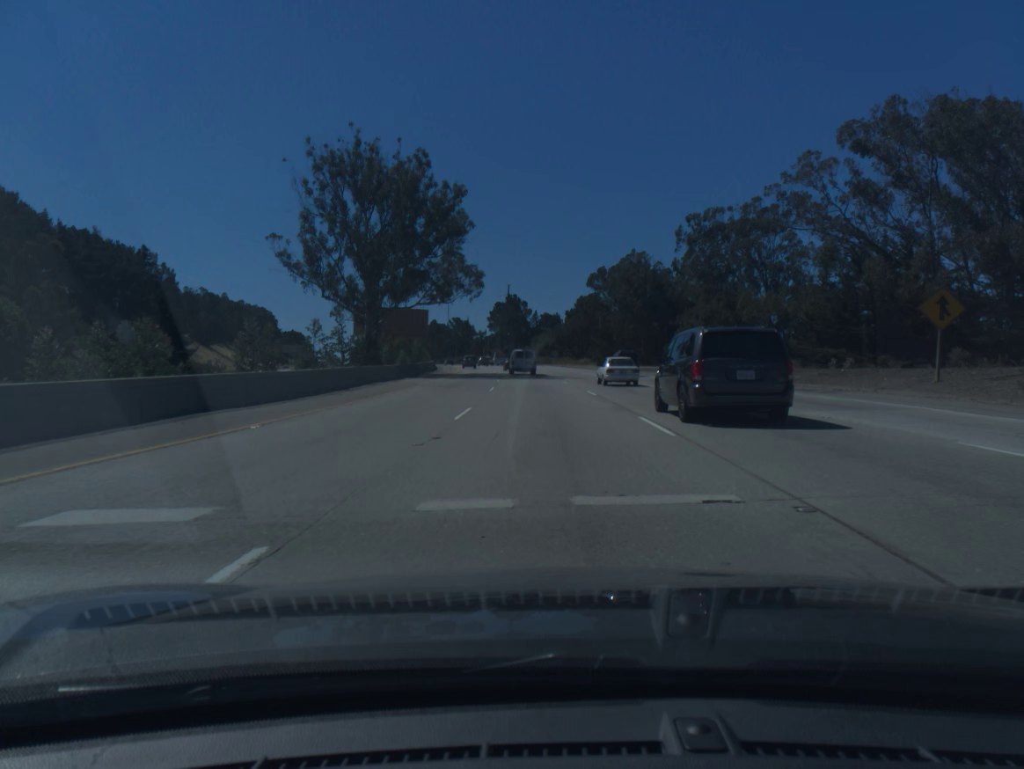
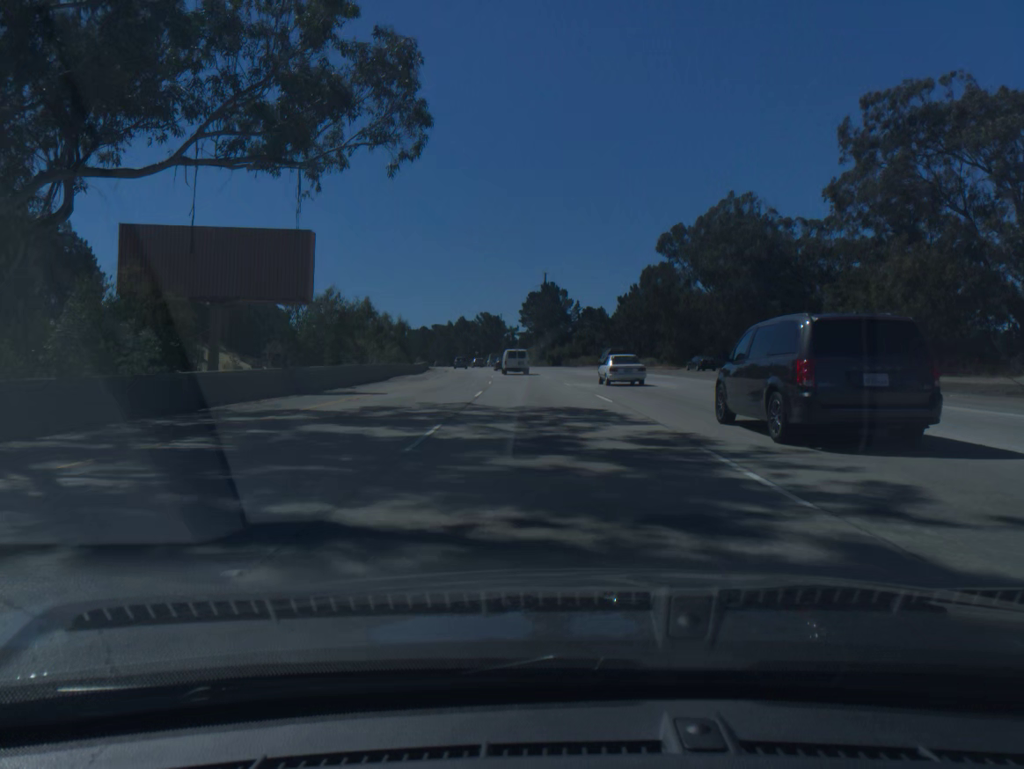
(-1.3, +49.7) m; -3°
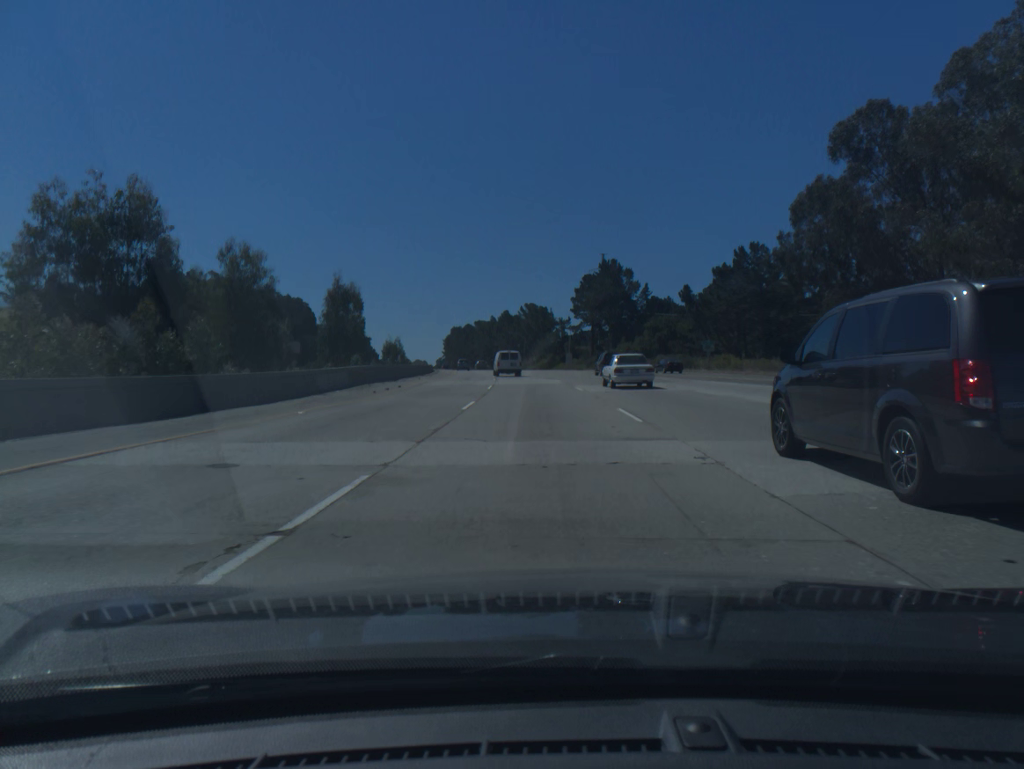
(-1.5, +49.6) m; -4°
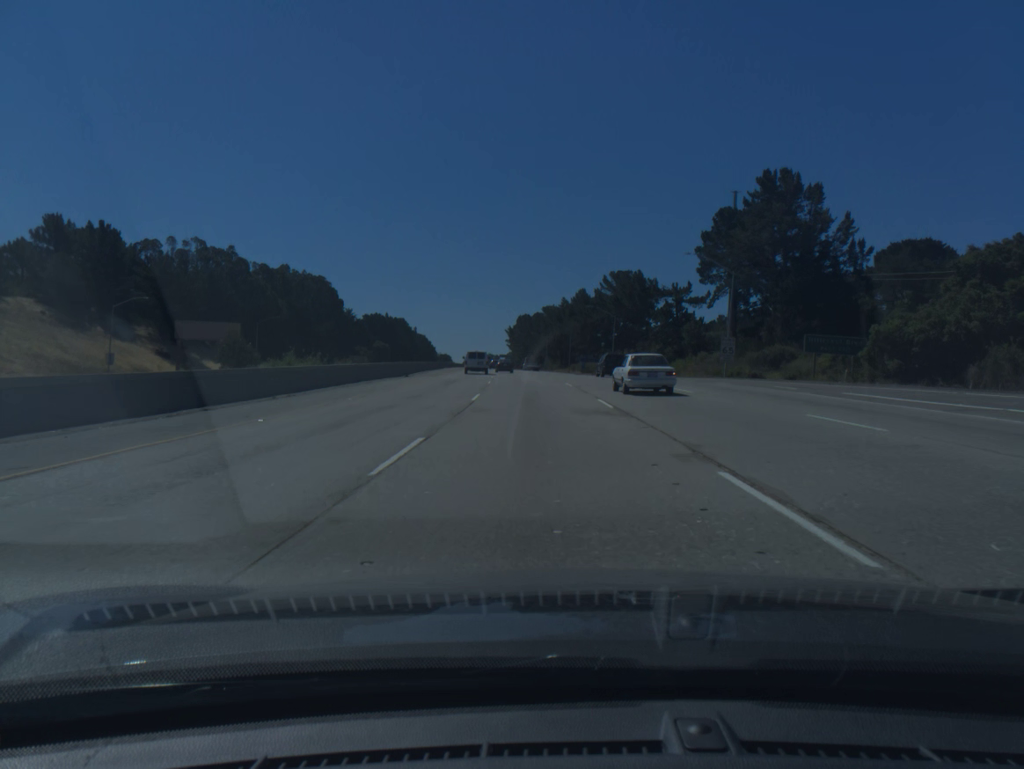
(-4.2, +82.9) m; -6°
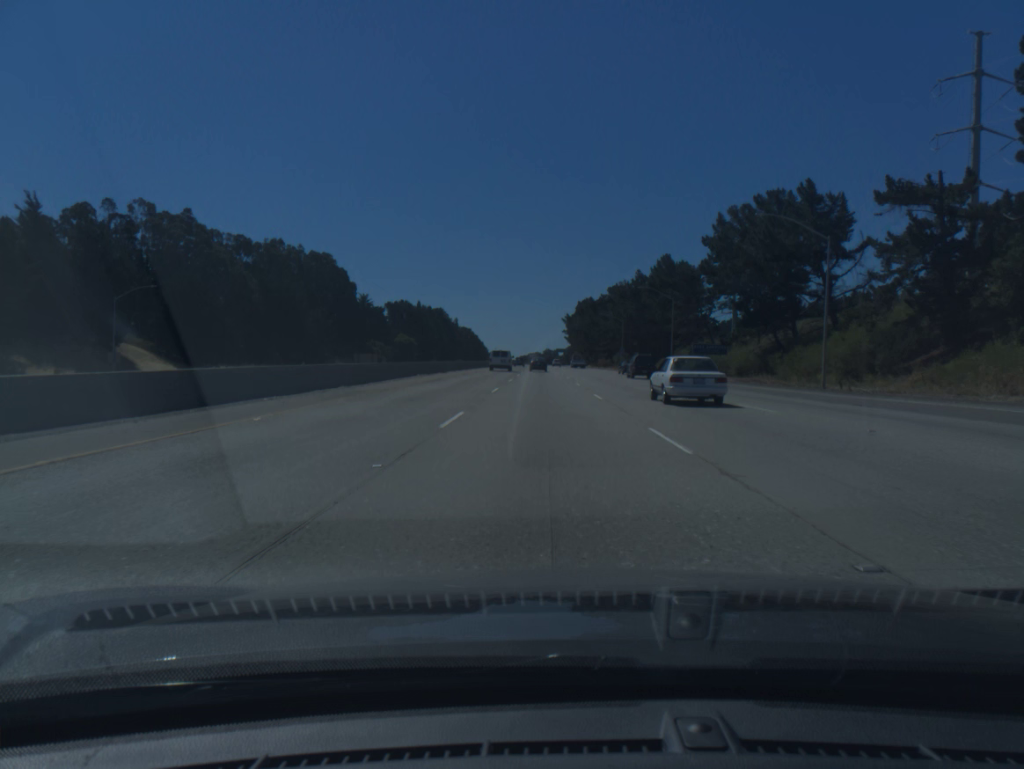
(-2.7, +67.4) m; -4°
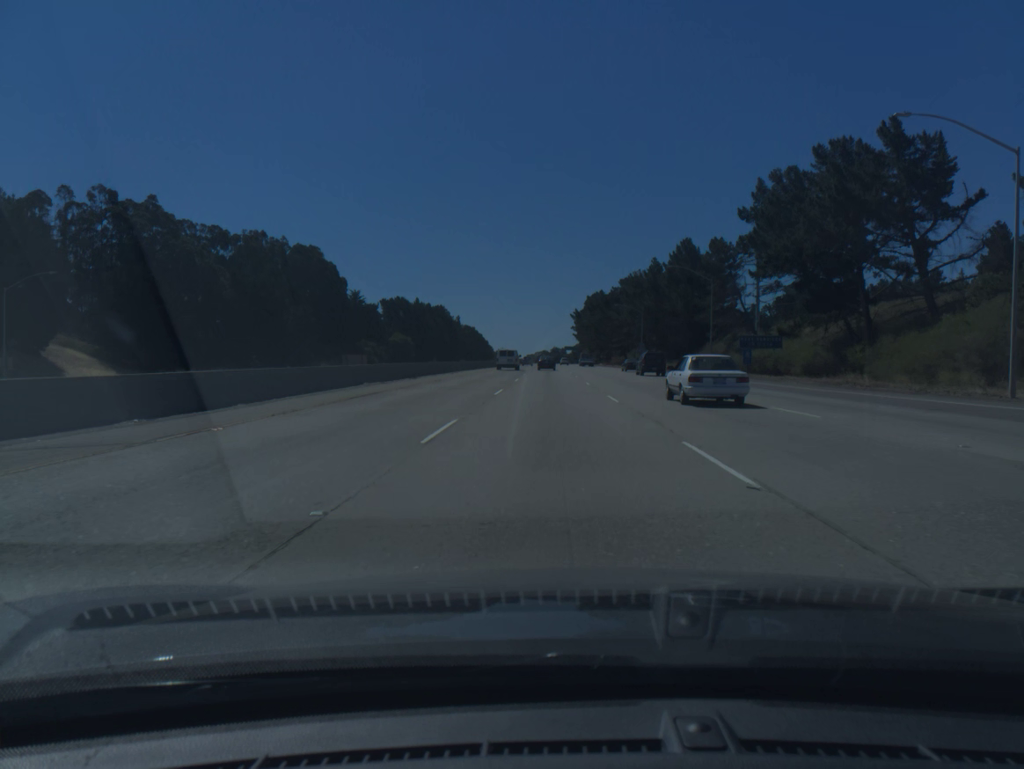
(-0.1, +17.1) m; -1°
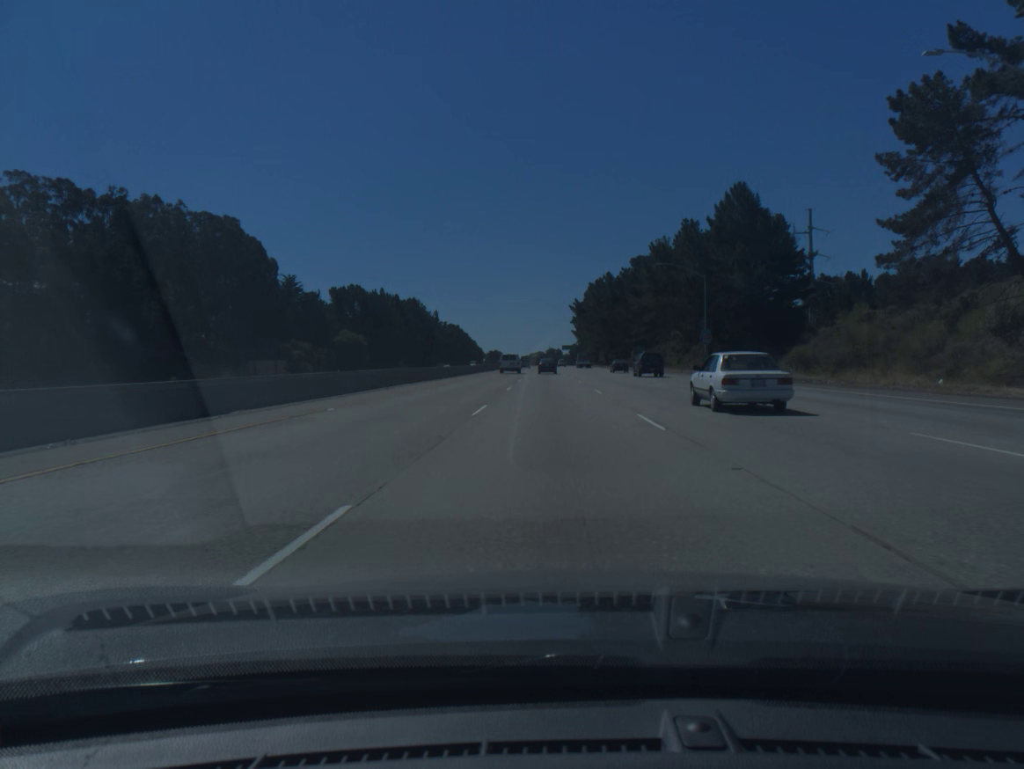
(+0.1, +51.8) m; 0°
